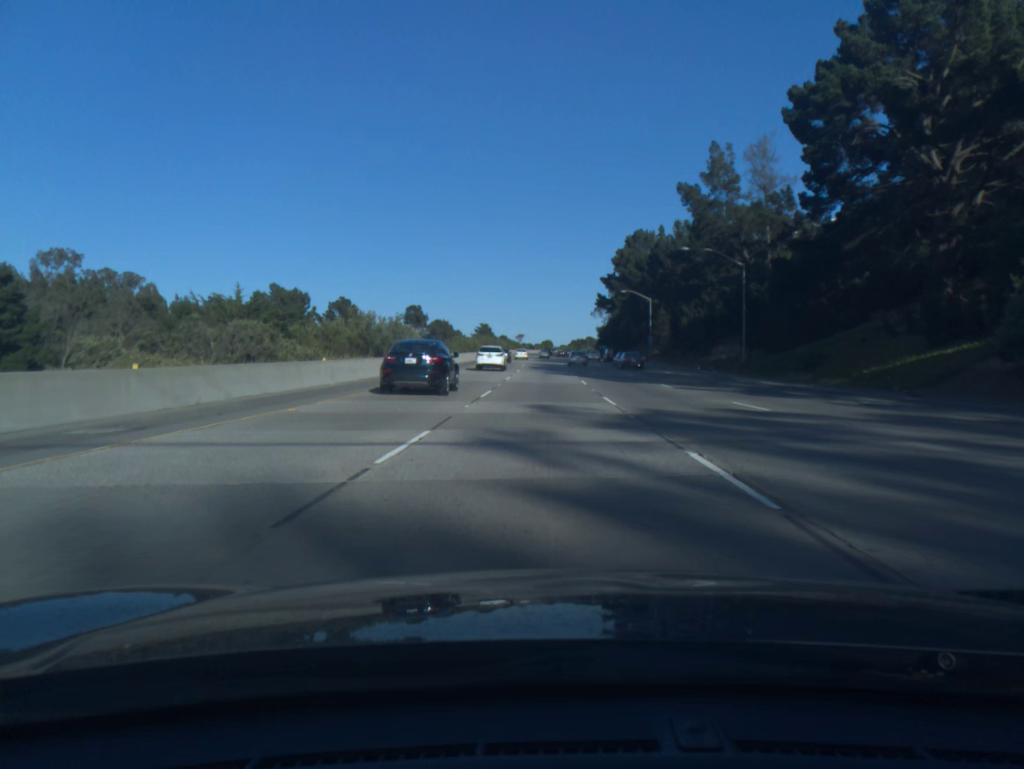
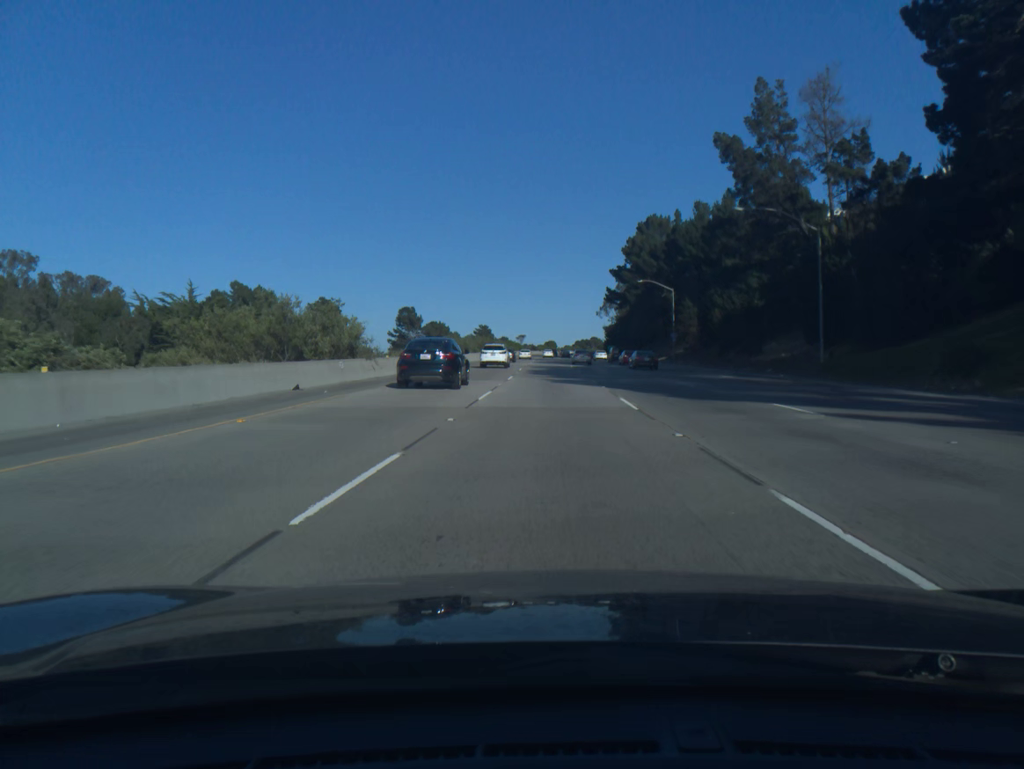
(0.0, +17.9) m; 0°
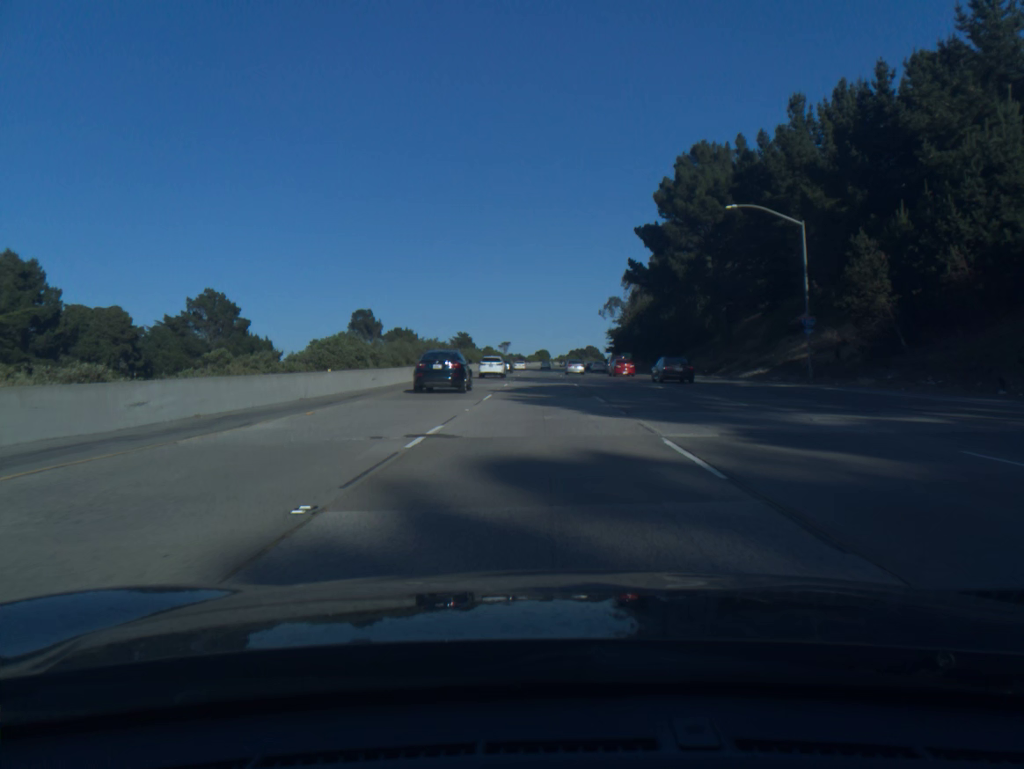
(+0.3, +53.4) m; +1°
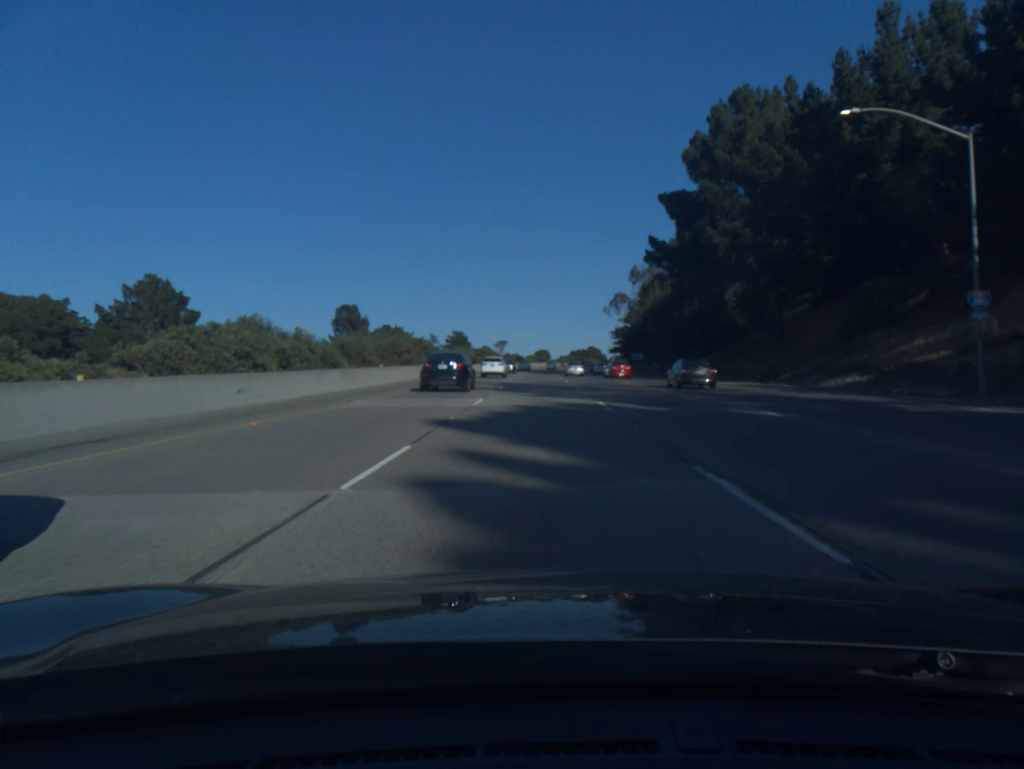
(0.0, +17.9) m; 0°
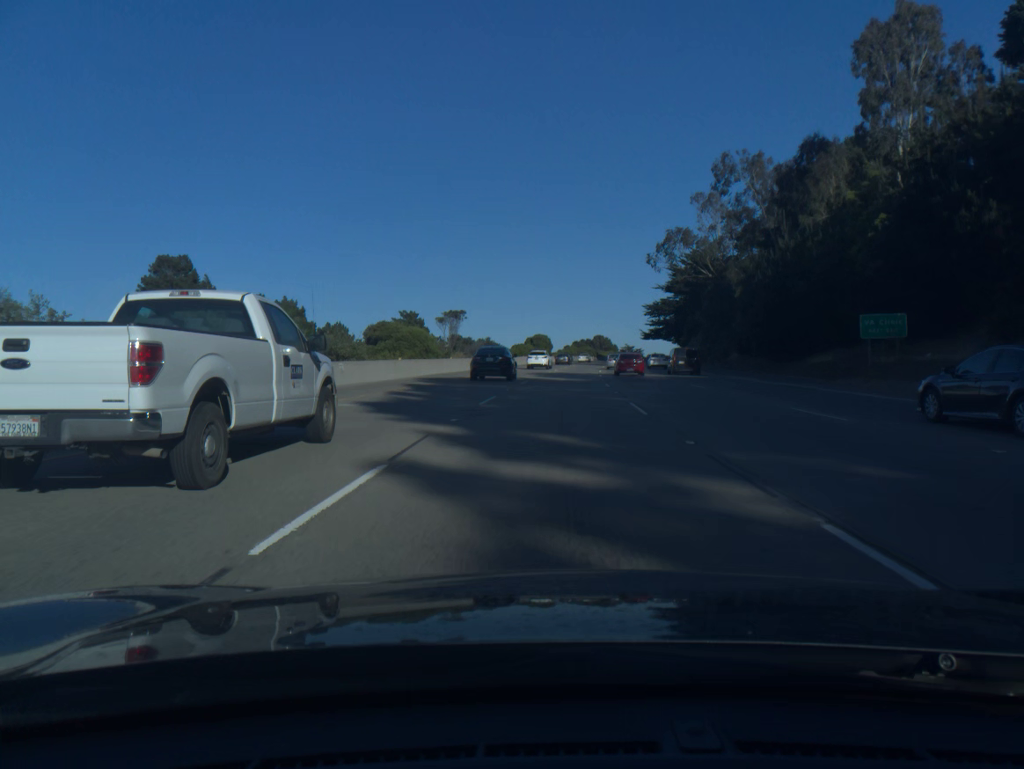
(-0.2, +90.3) m; 0°
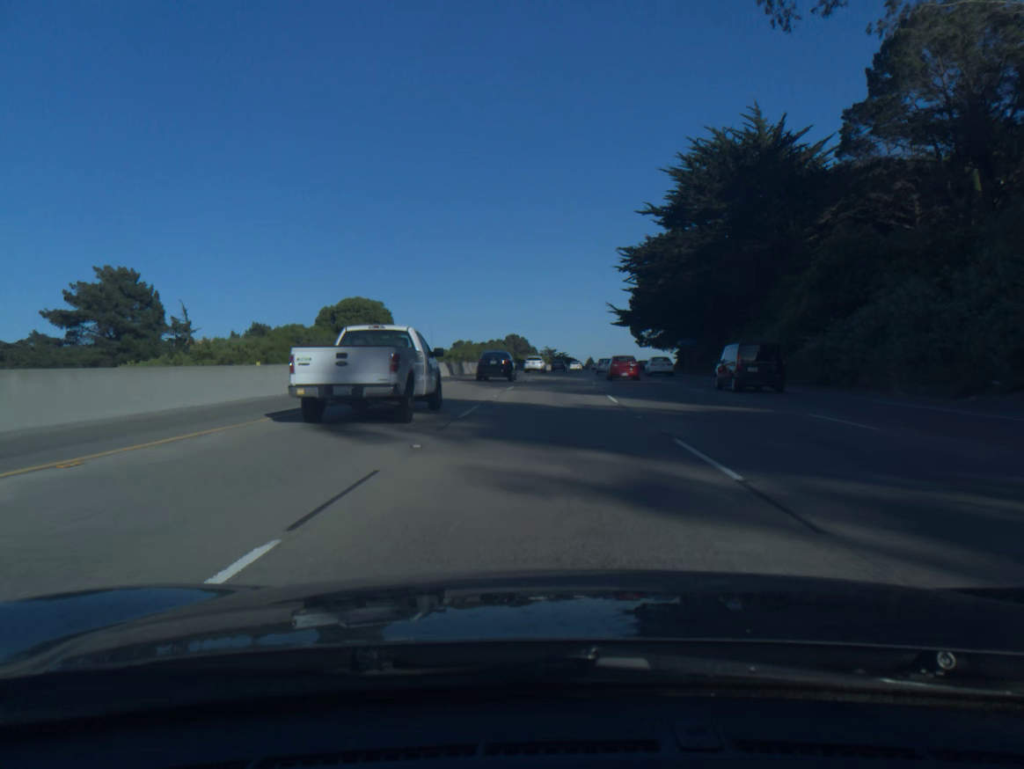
(+5.1, +90.3) m; +6°
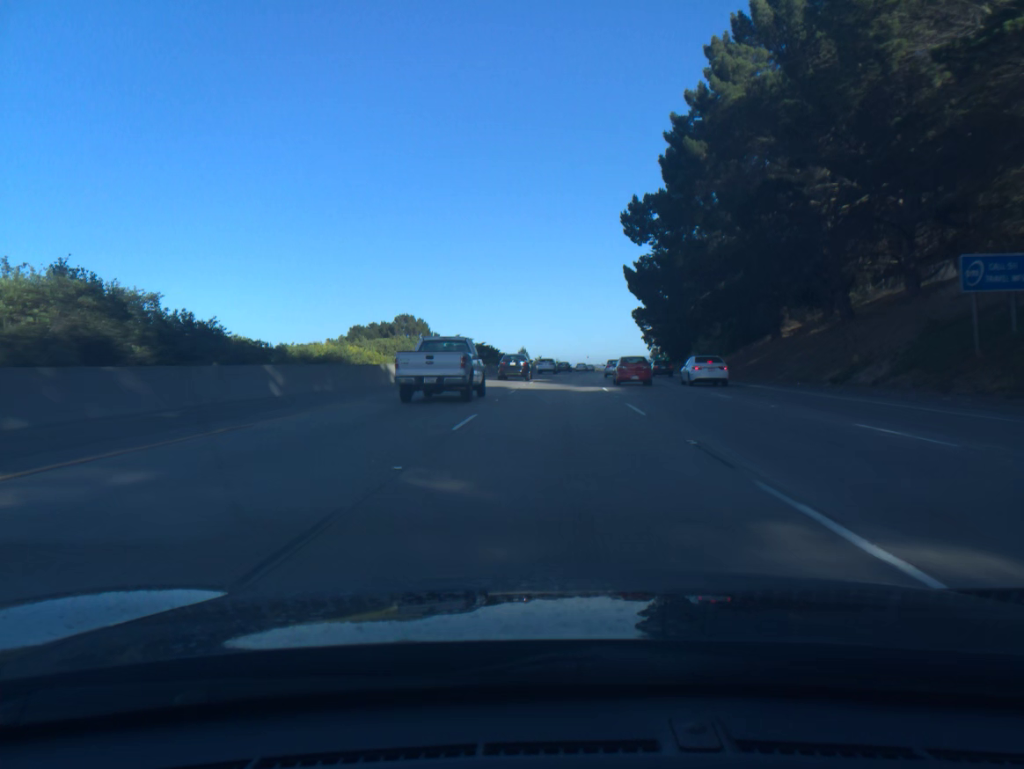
(+3.9, +90.4) m; +5°
